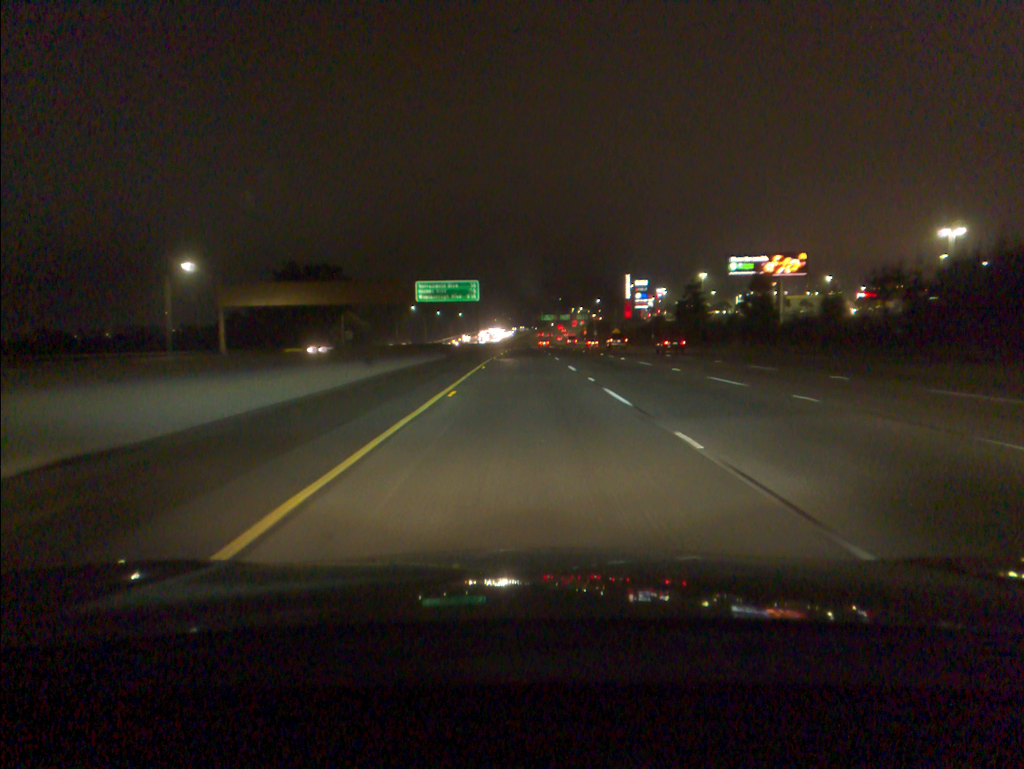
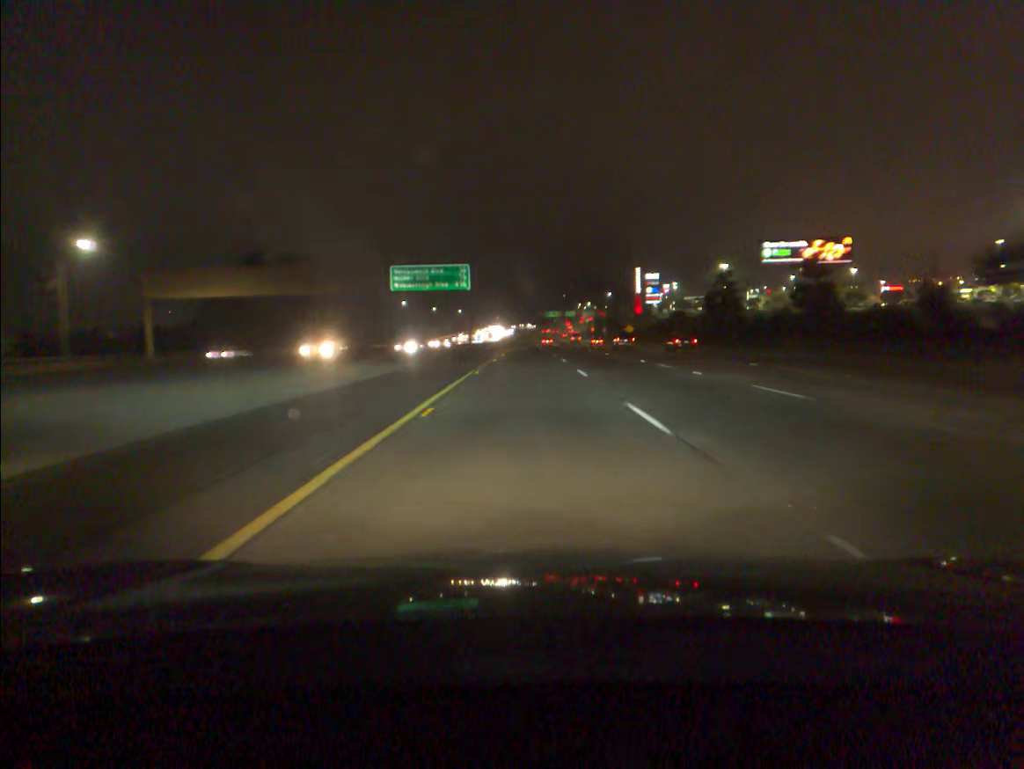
(0.0, +19.0) m; 0°
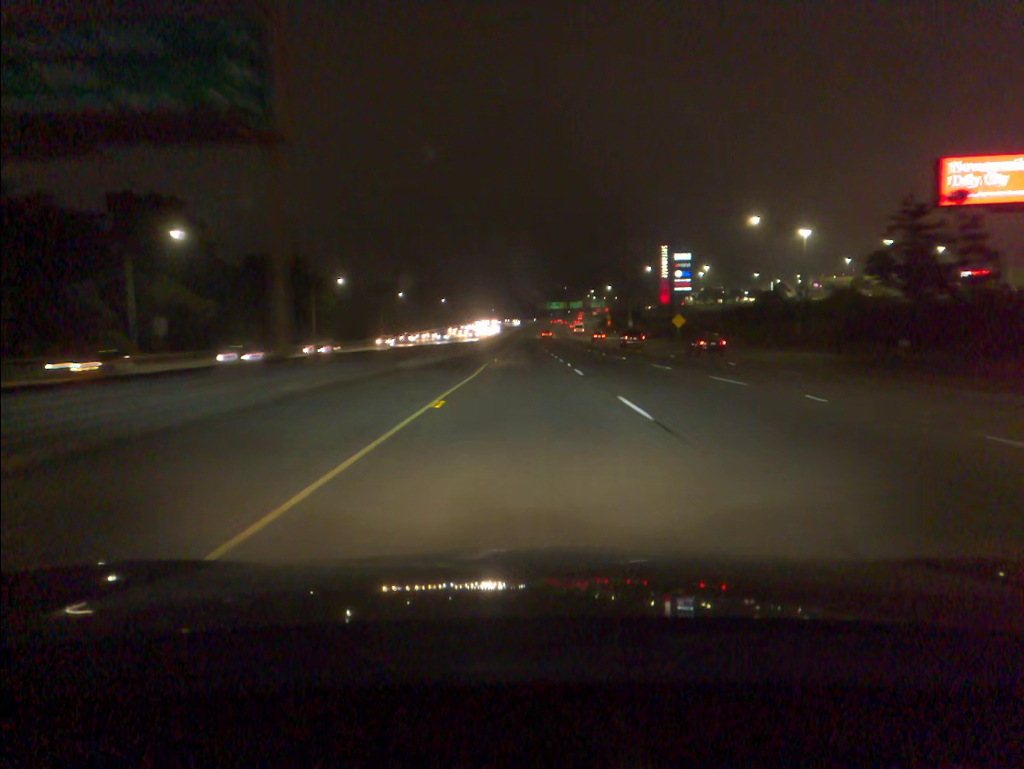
(0.0, +56.9) m; 0°
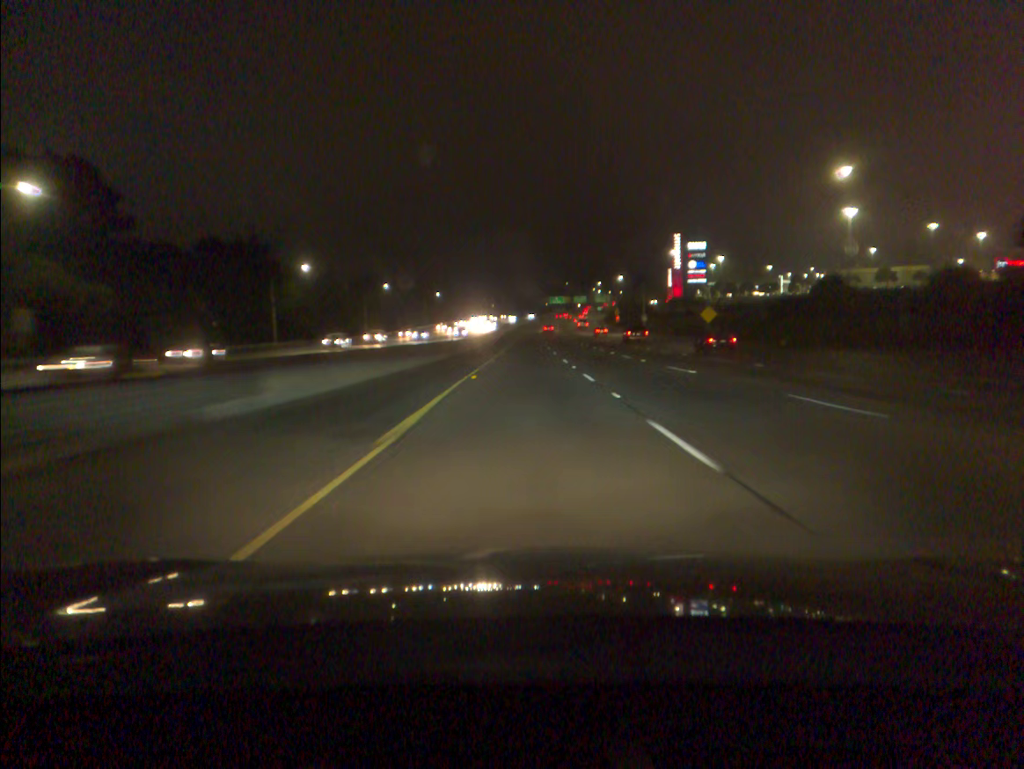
(0.0, +18.9) m; 0°
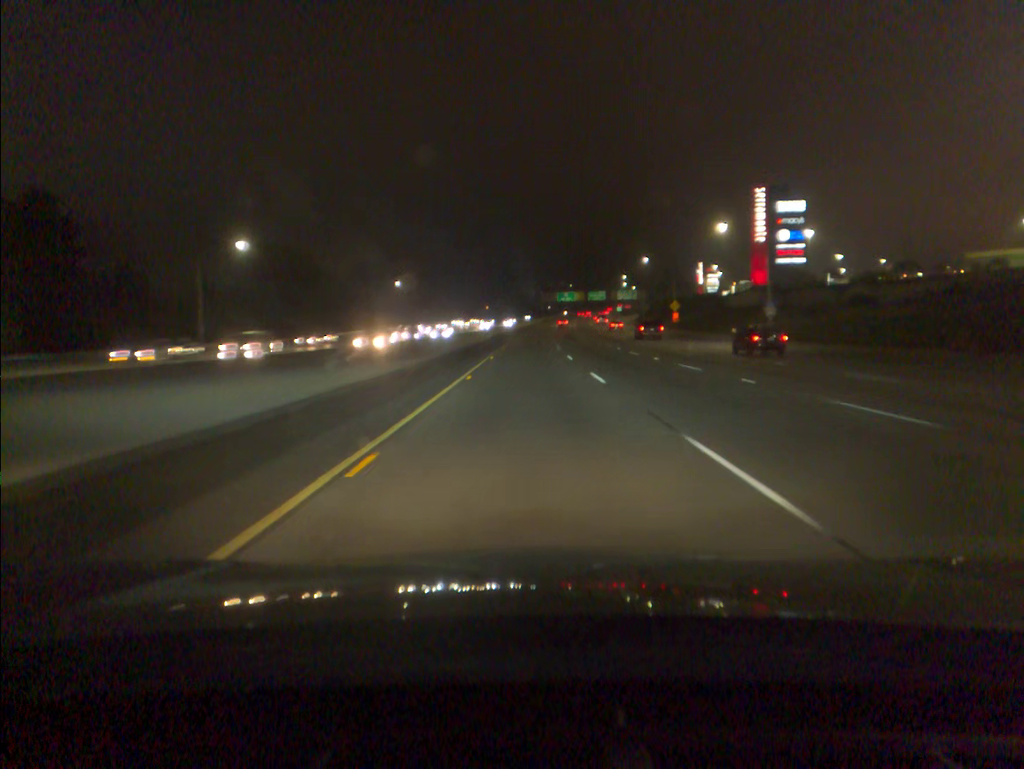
(-0.1, +75.6) m; 0°
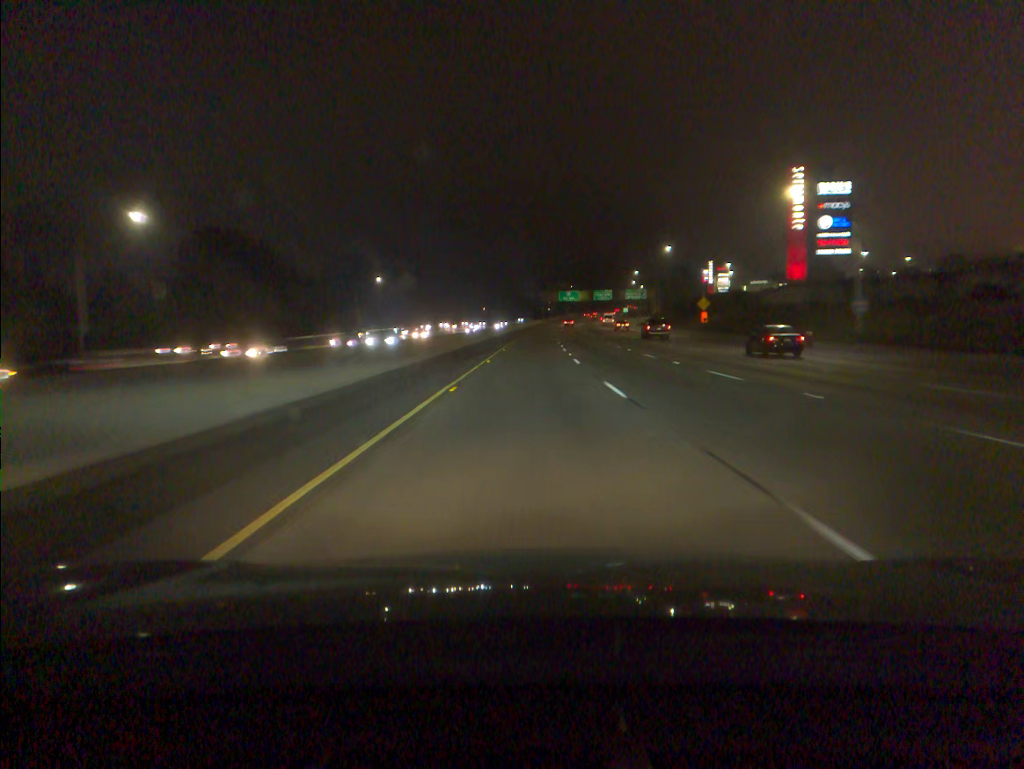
(0.0, +18.9) m; 0°
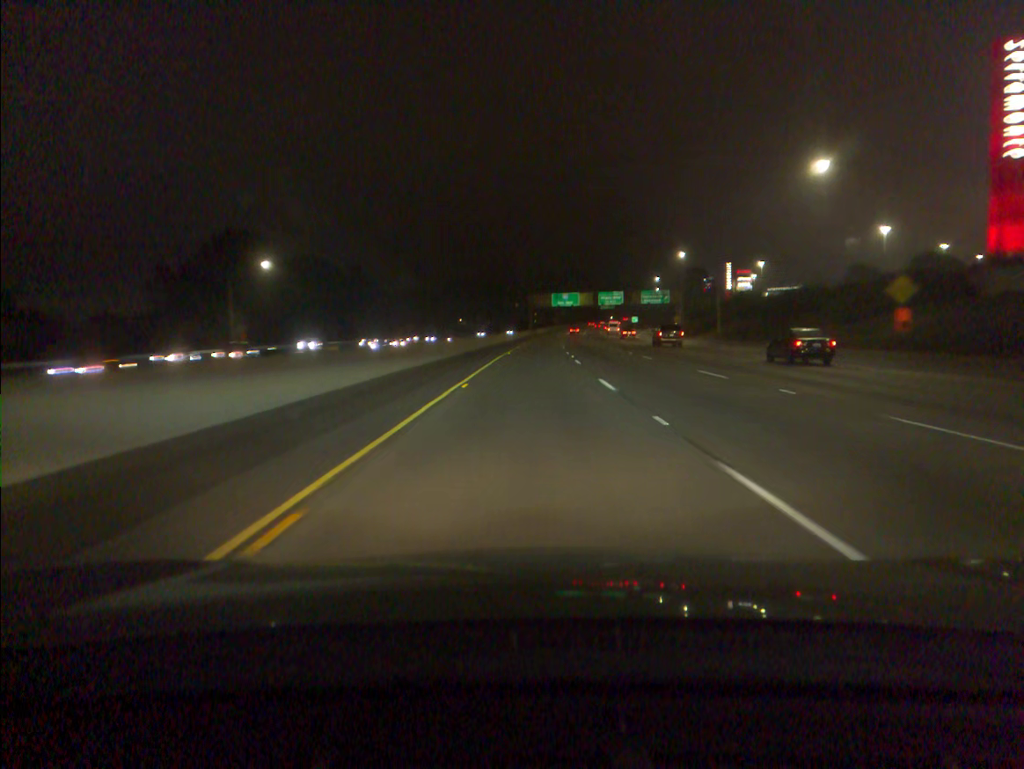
(+0.5, +56.5) m; +1°
